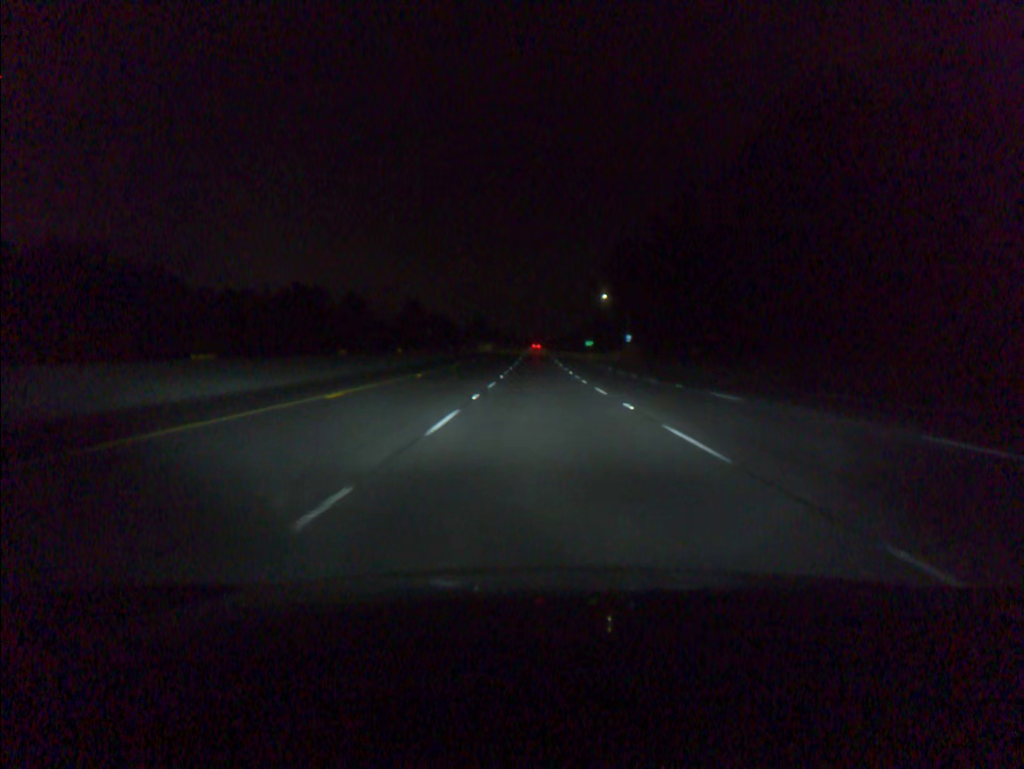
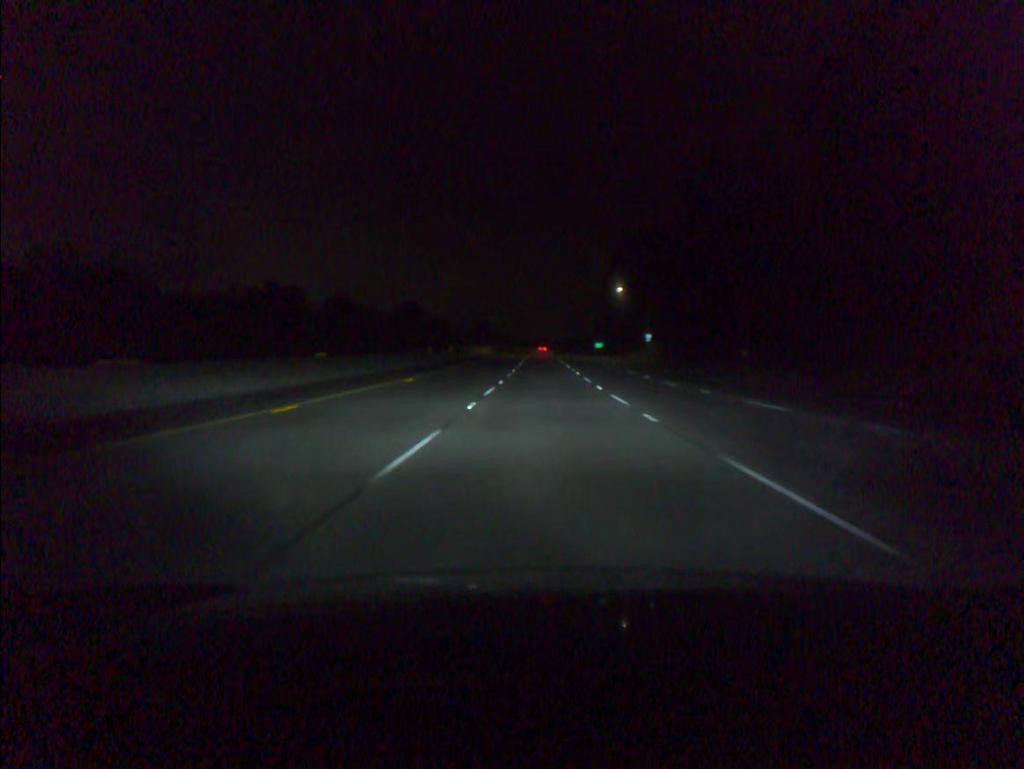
(-0.1, +18.6) m; 0°
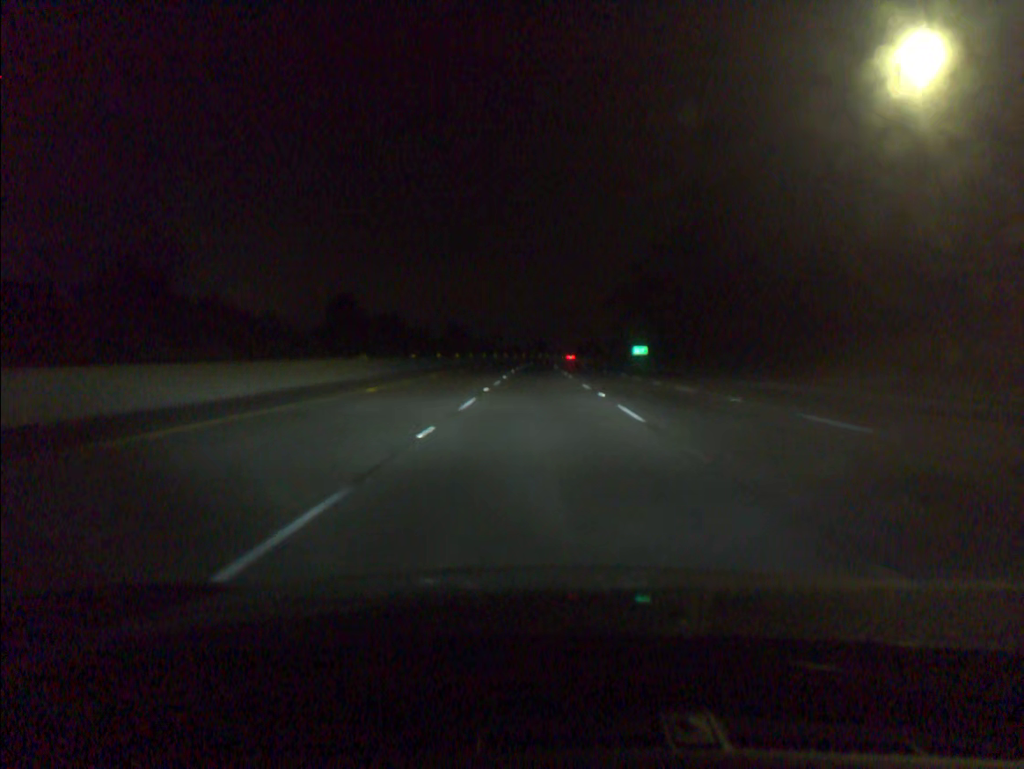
(+0.4, +92.8) m; 0°
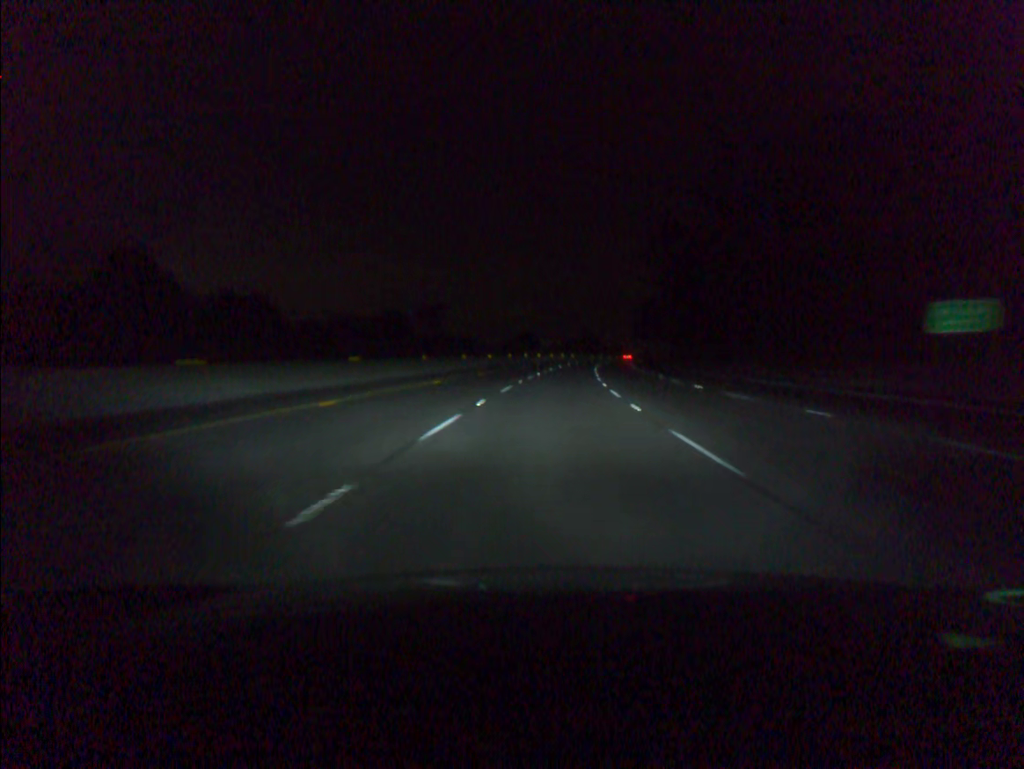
(+0.2, +93.6) m; +1°
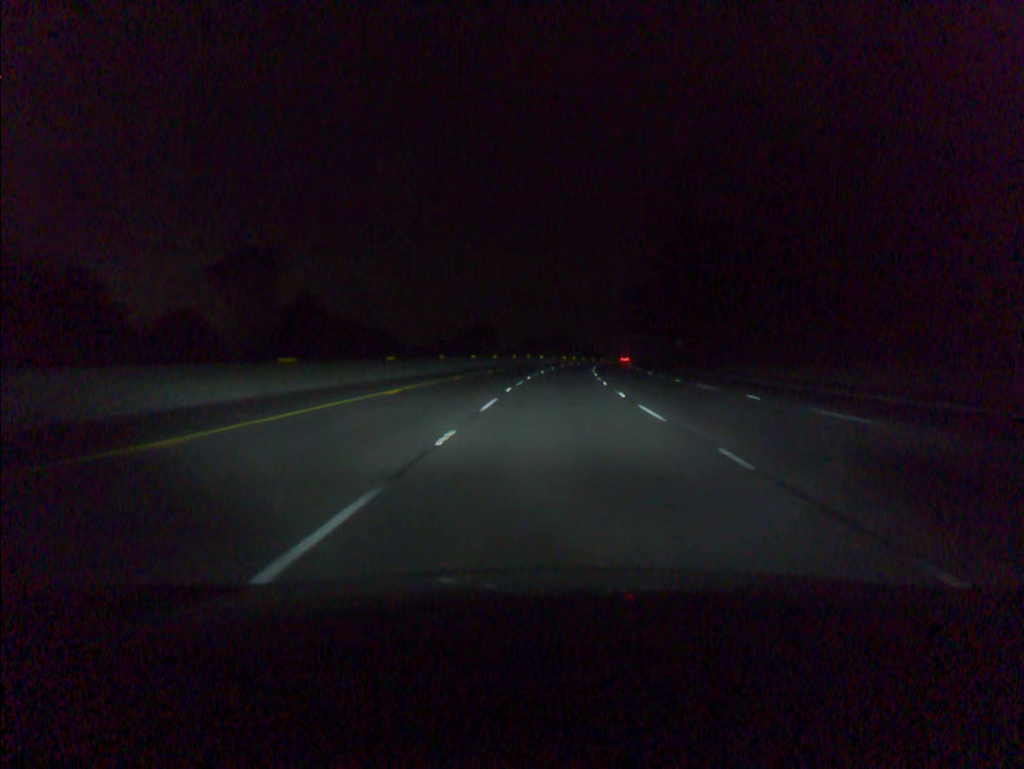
(+0.8, +37.6) m; +3°
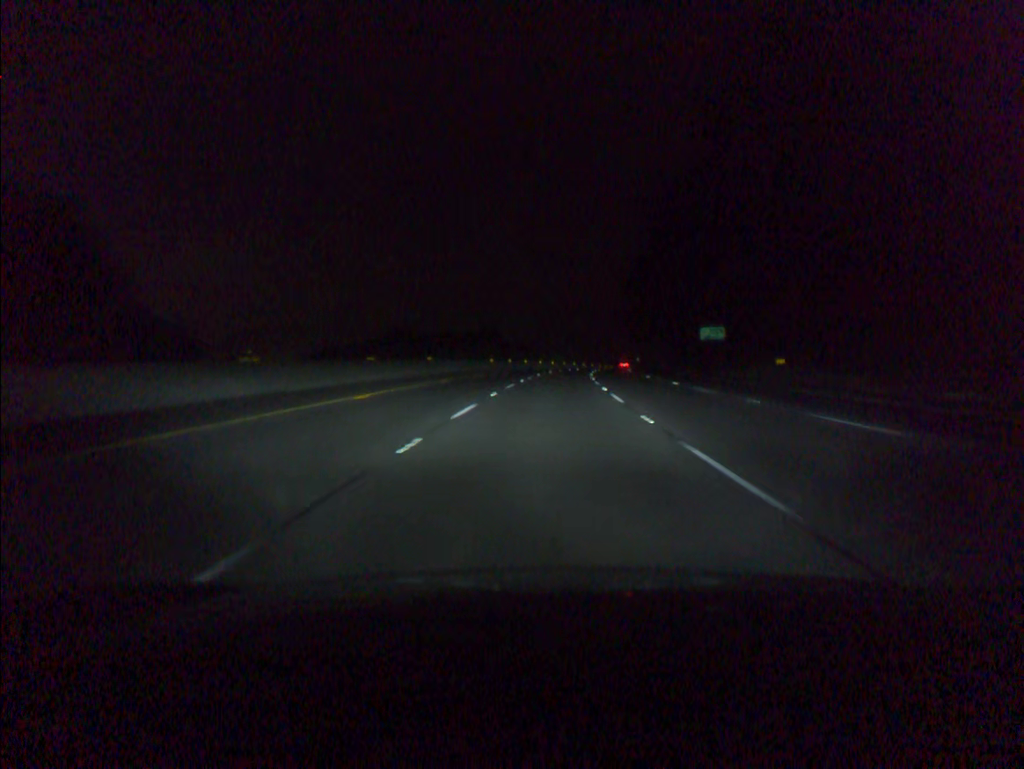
(+3.5, +75.0) m; +5°
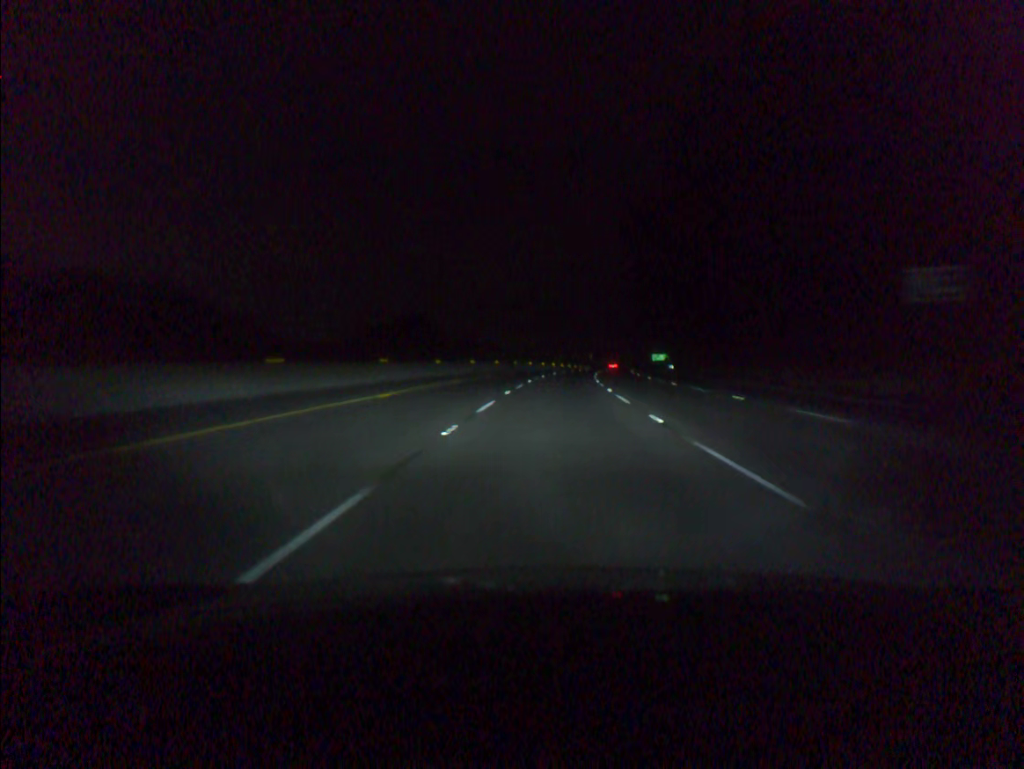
(+1.6, +56.2) m; +4°
